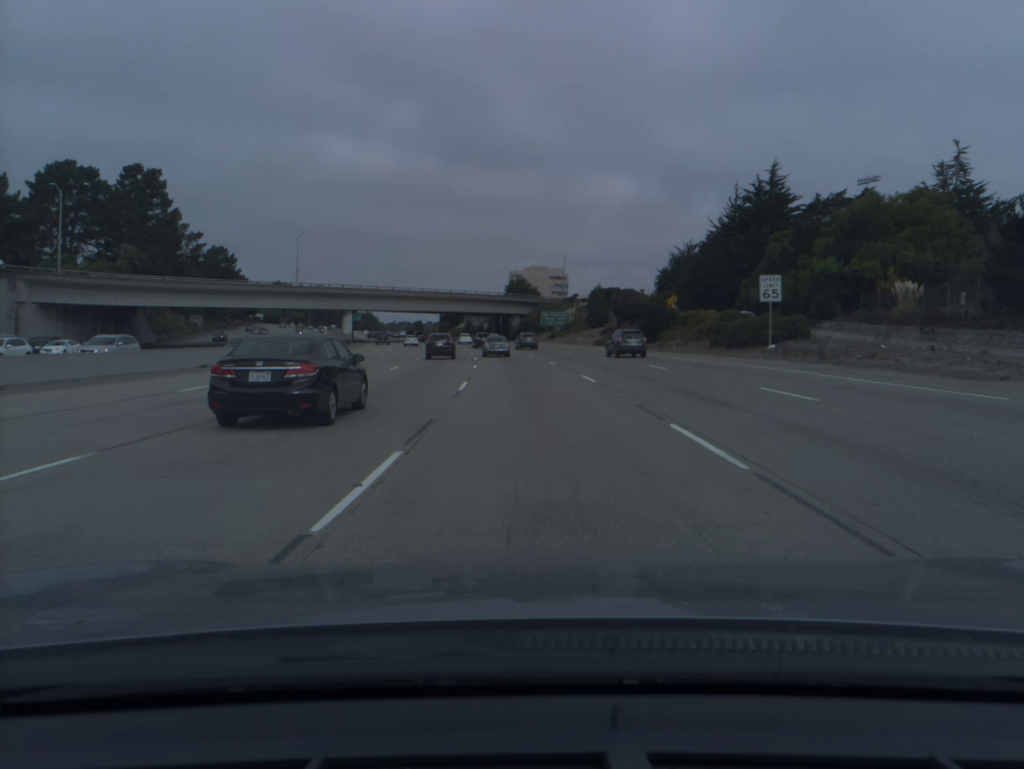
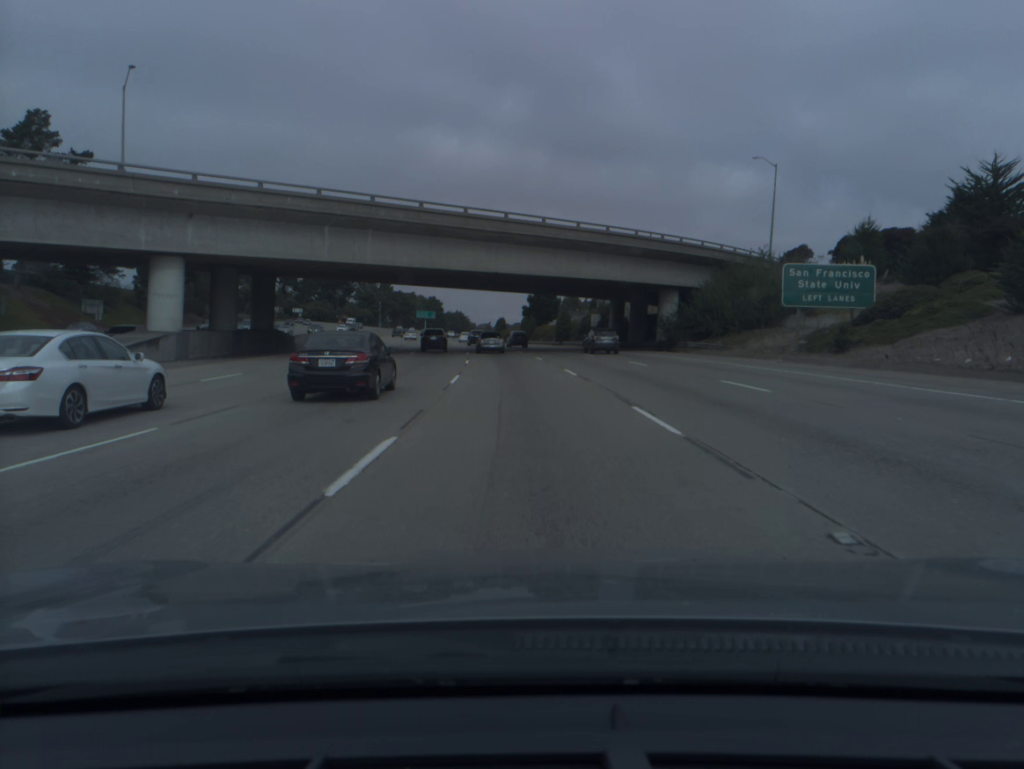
(-4.8, +84.2) m; -7°
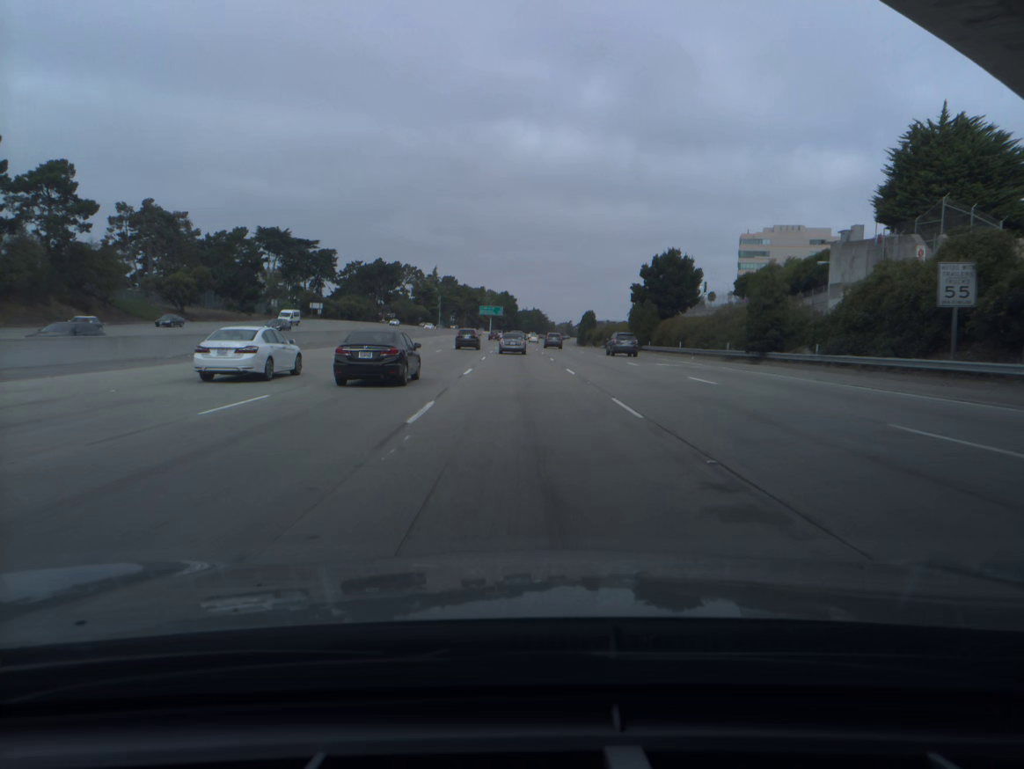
(-3.5, +66.6) m; -6°
